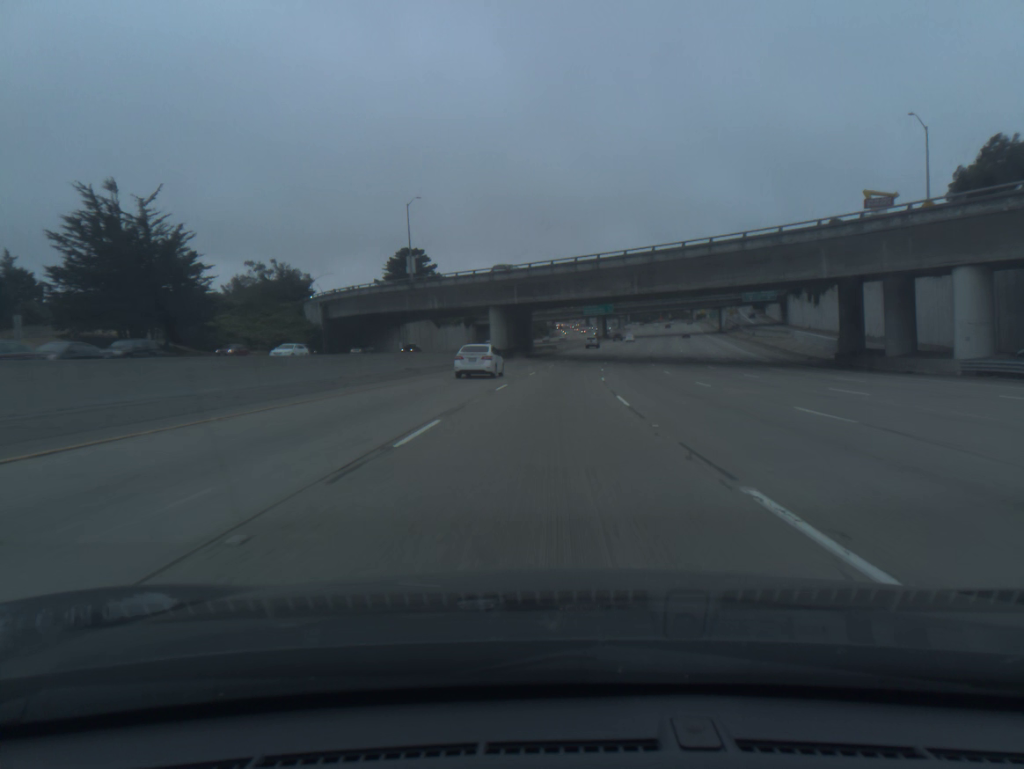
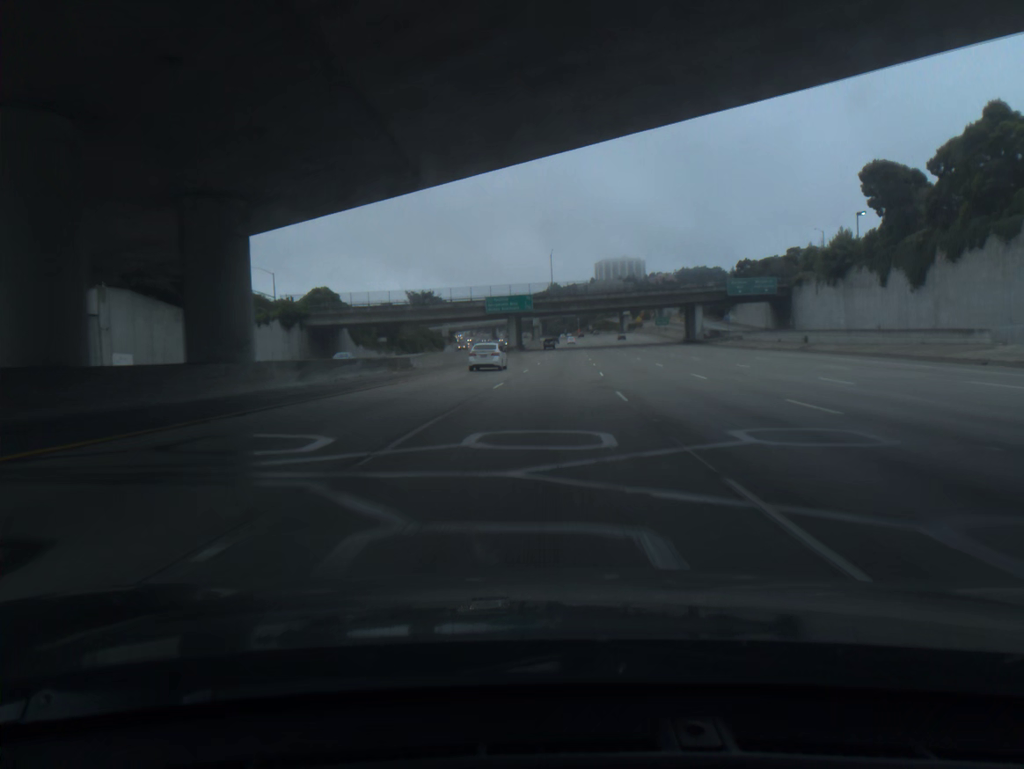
(+4.4, +72.9) m; +7°
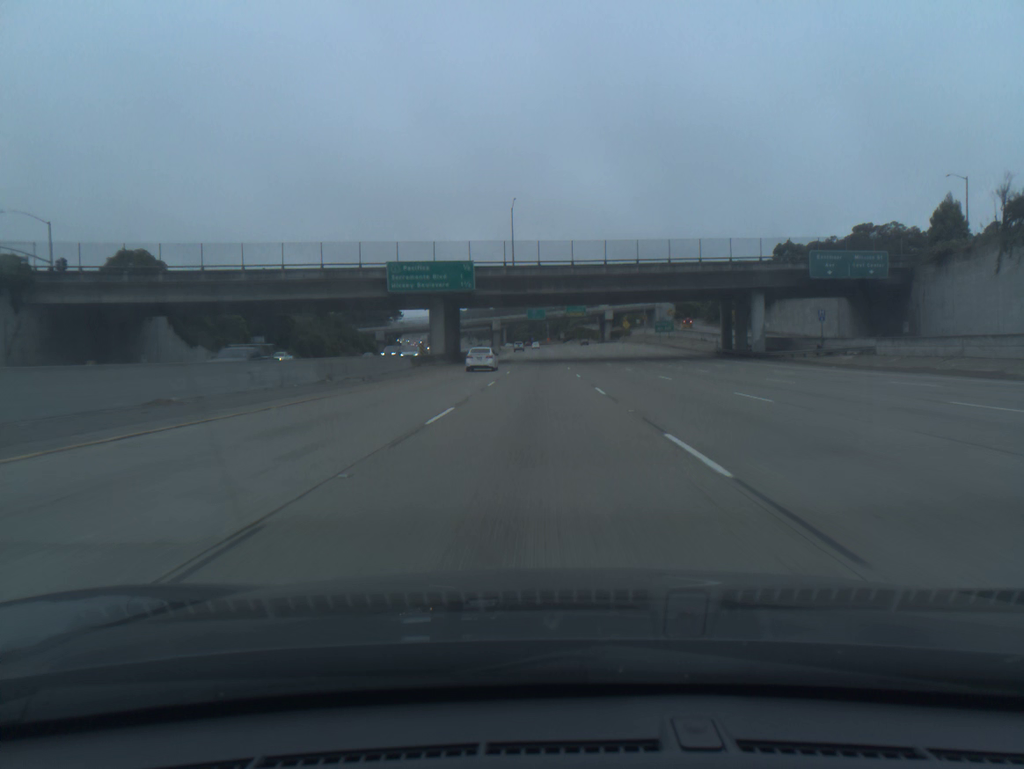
(+1.7, +54.5) m; +3°
